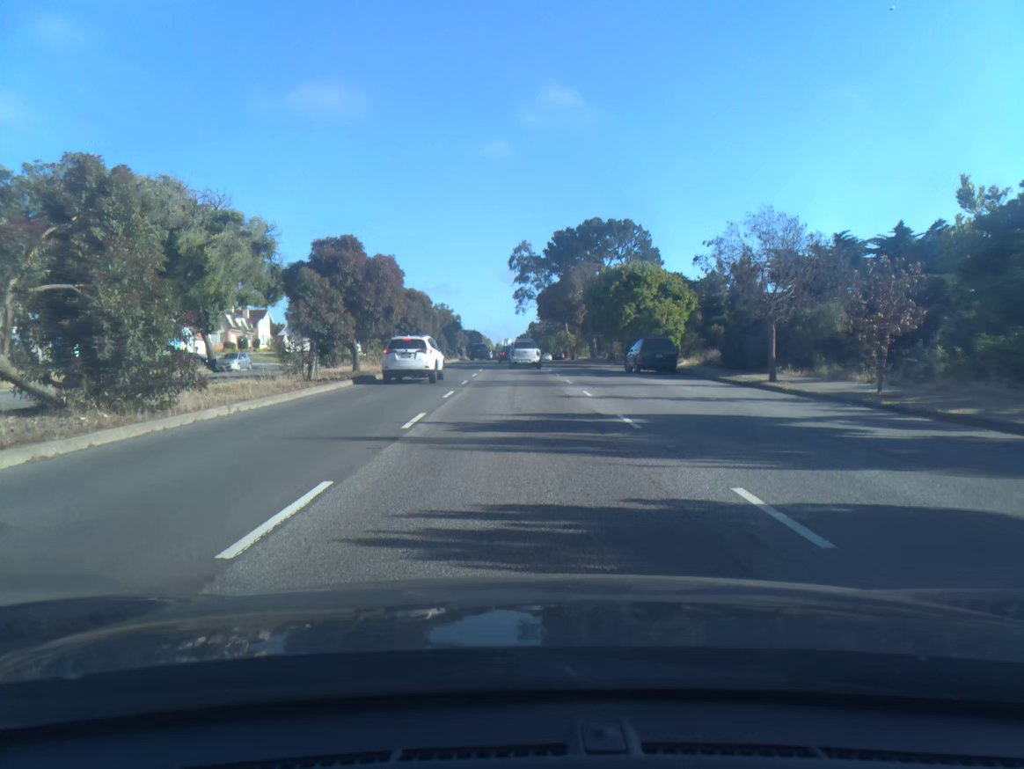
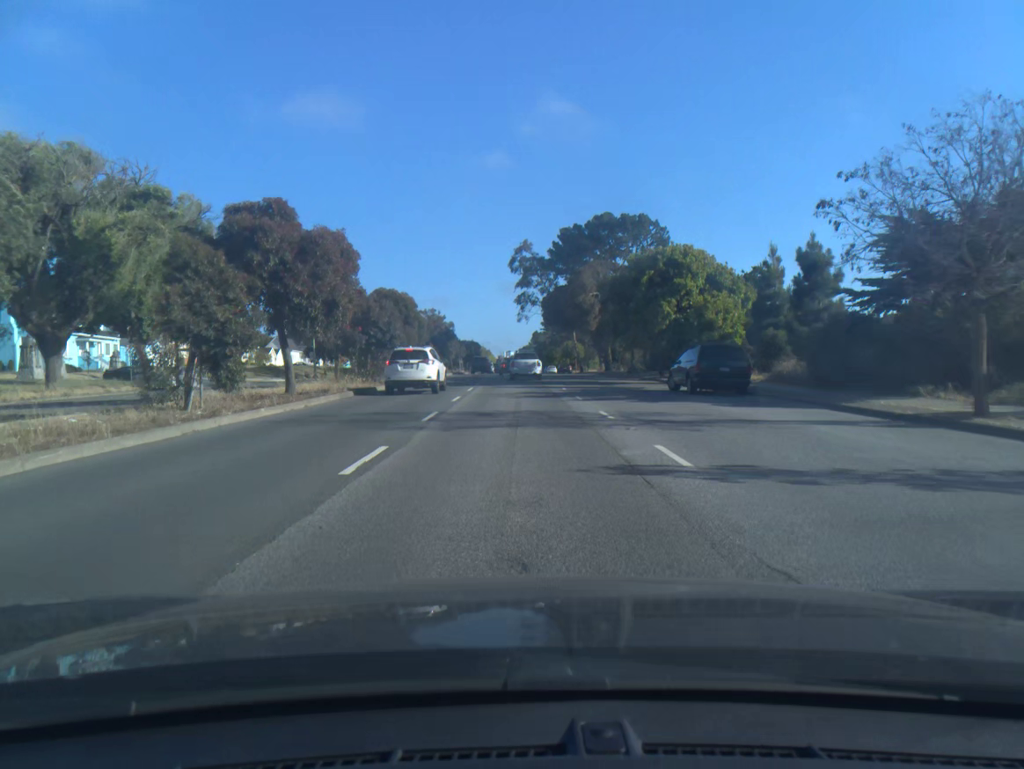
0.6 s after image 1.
(0.0, +11.2) m; 0°
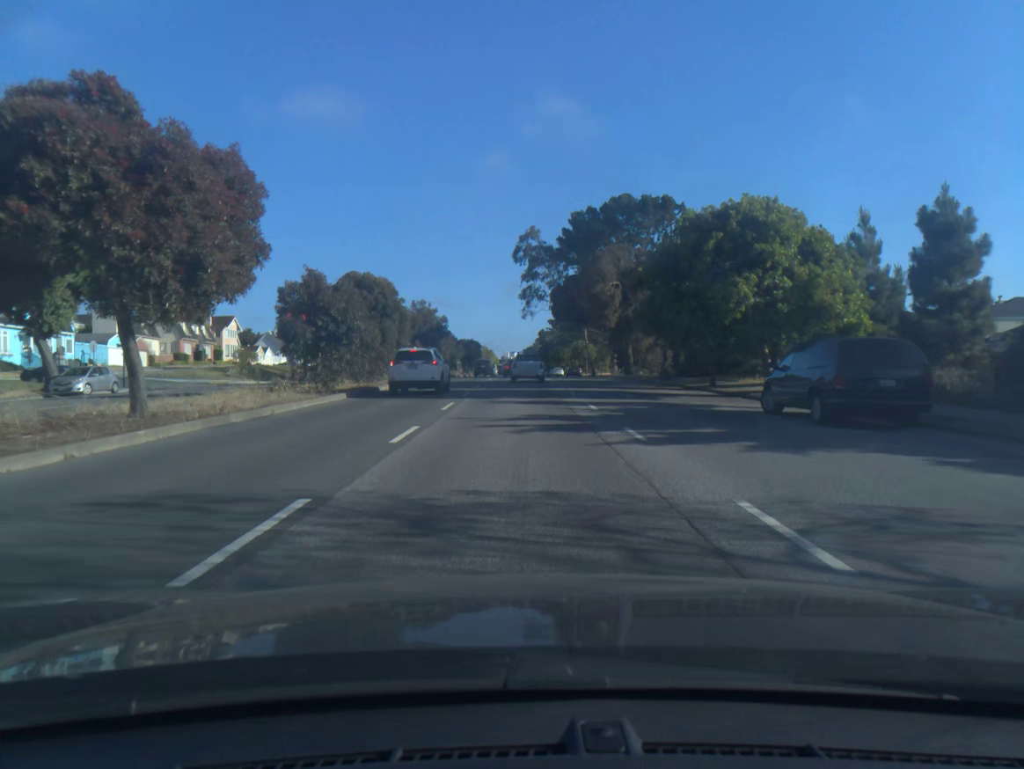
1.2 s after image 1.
(0.0, +11.0) m; 0°
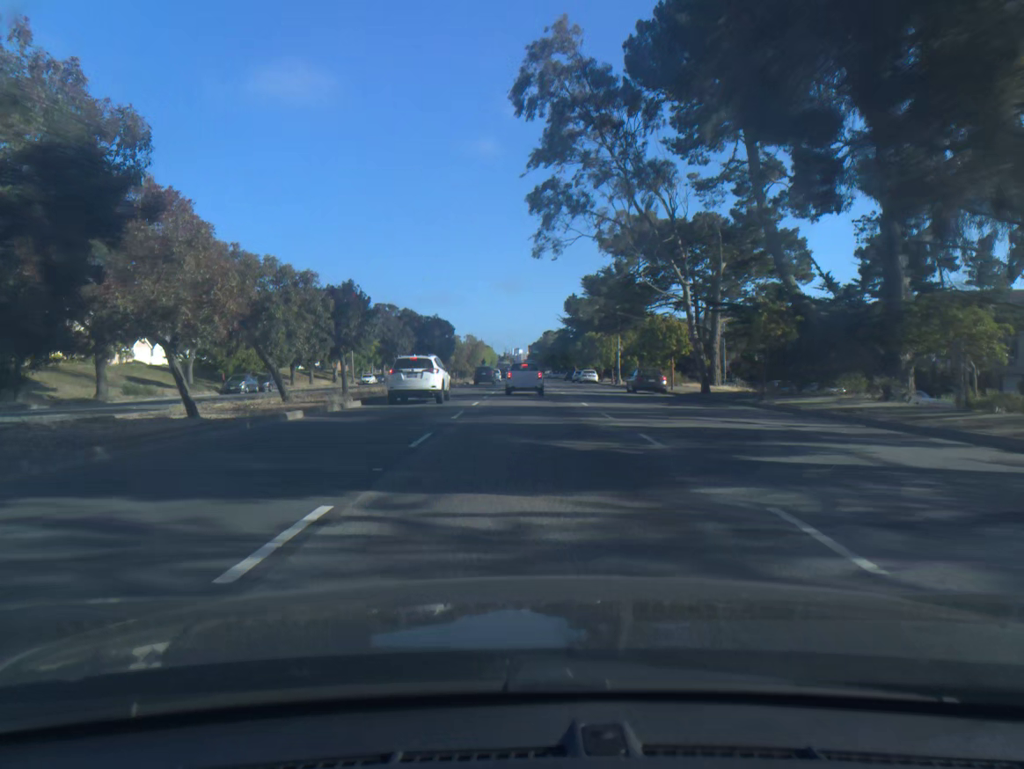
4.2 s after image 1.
(-0.2, +50.8) m; 0°
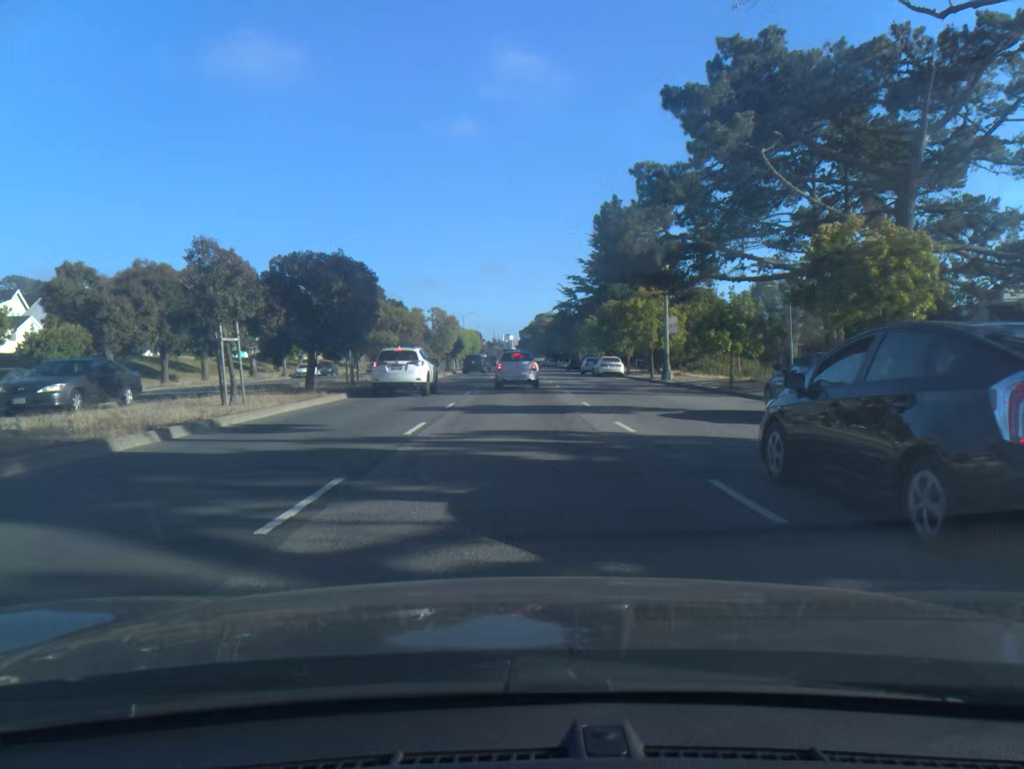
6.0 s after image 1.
(+0.2, +27.3) m; +1°
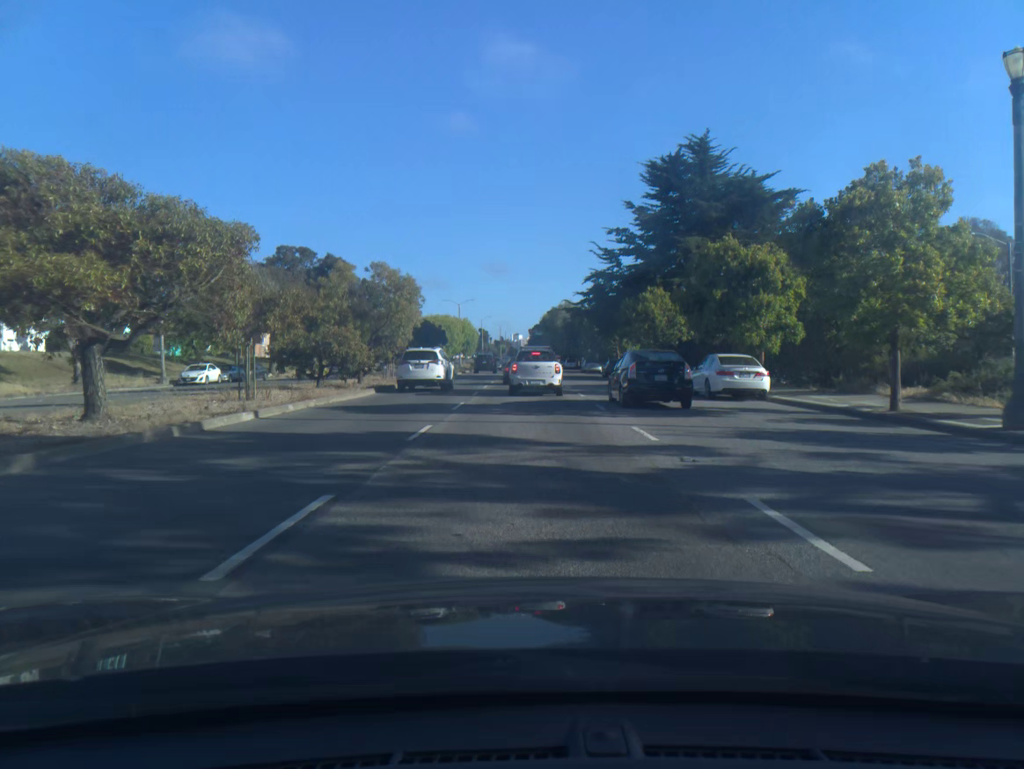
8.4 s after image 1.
(-0.2, +30.4) m; -1°
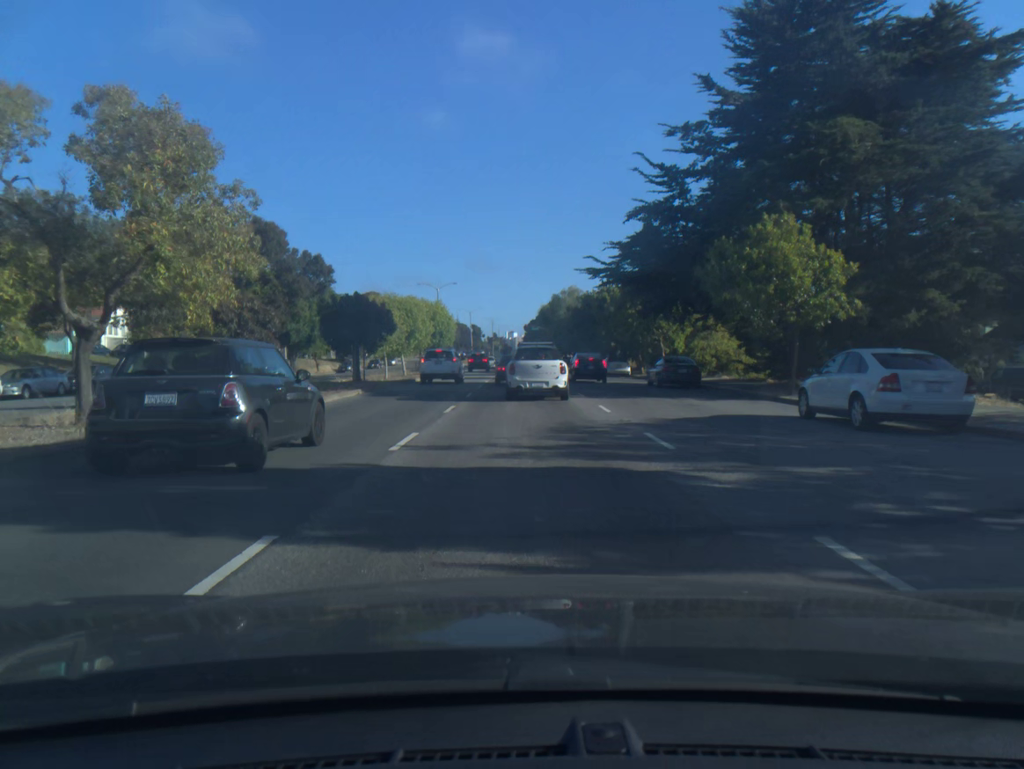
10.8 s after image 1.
(0.0, +23.3) m; 0°
